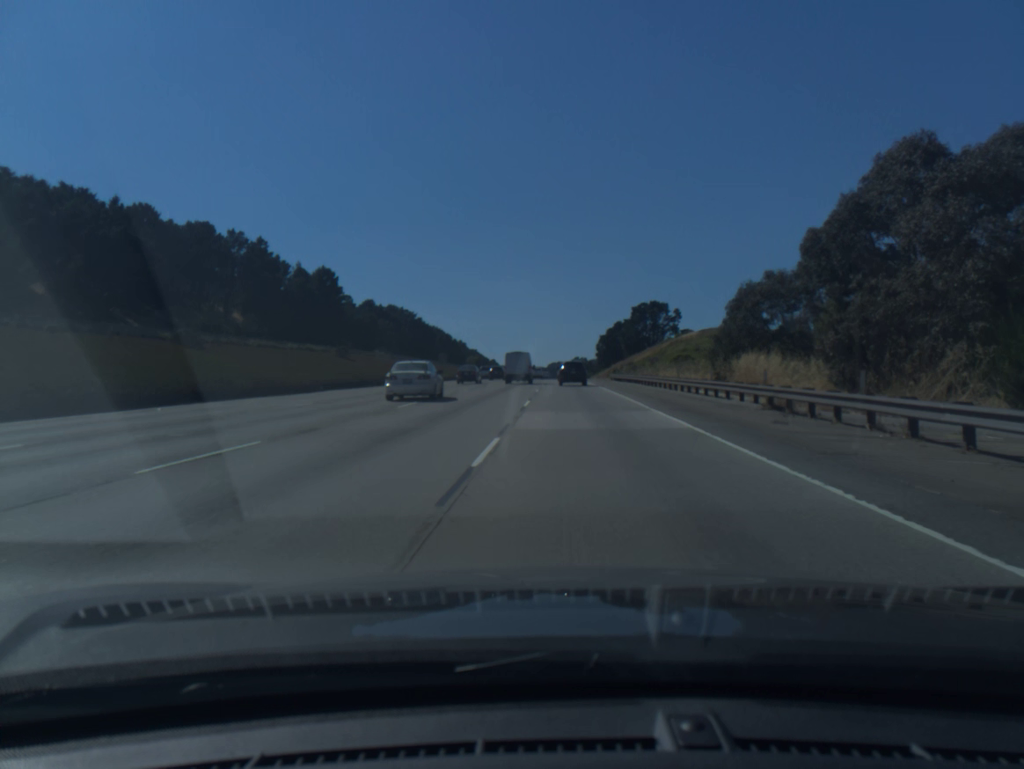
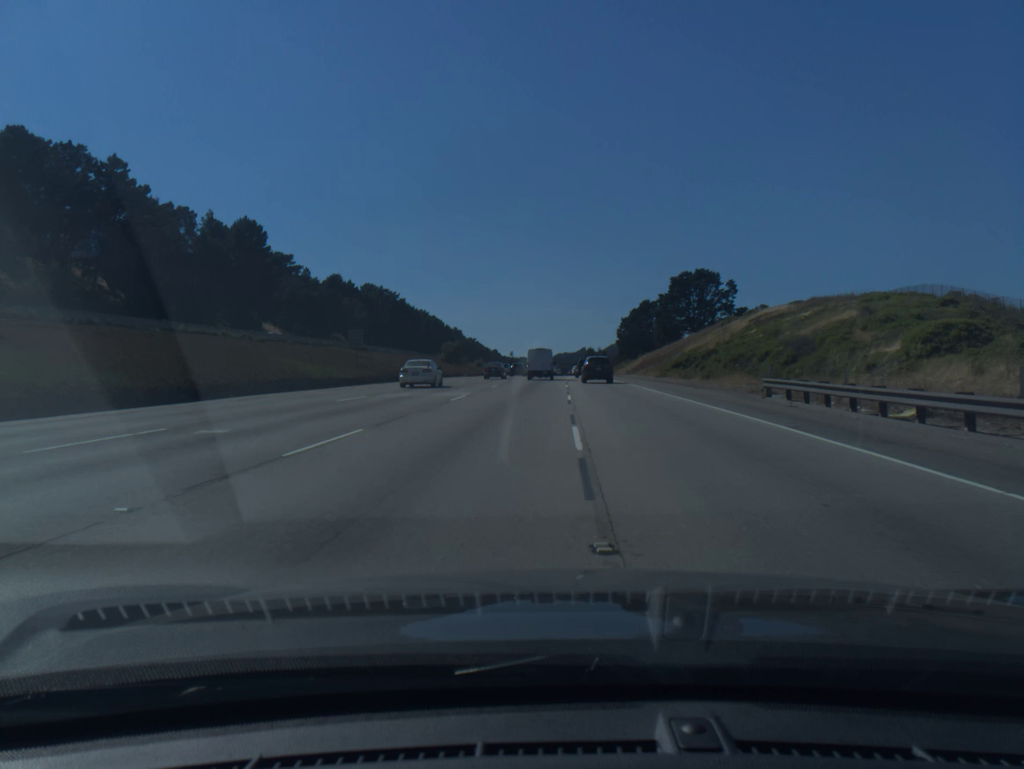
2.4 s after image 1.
(-0.2, +56.9) m; 0°
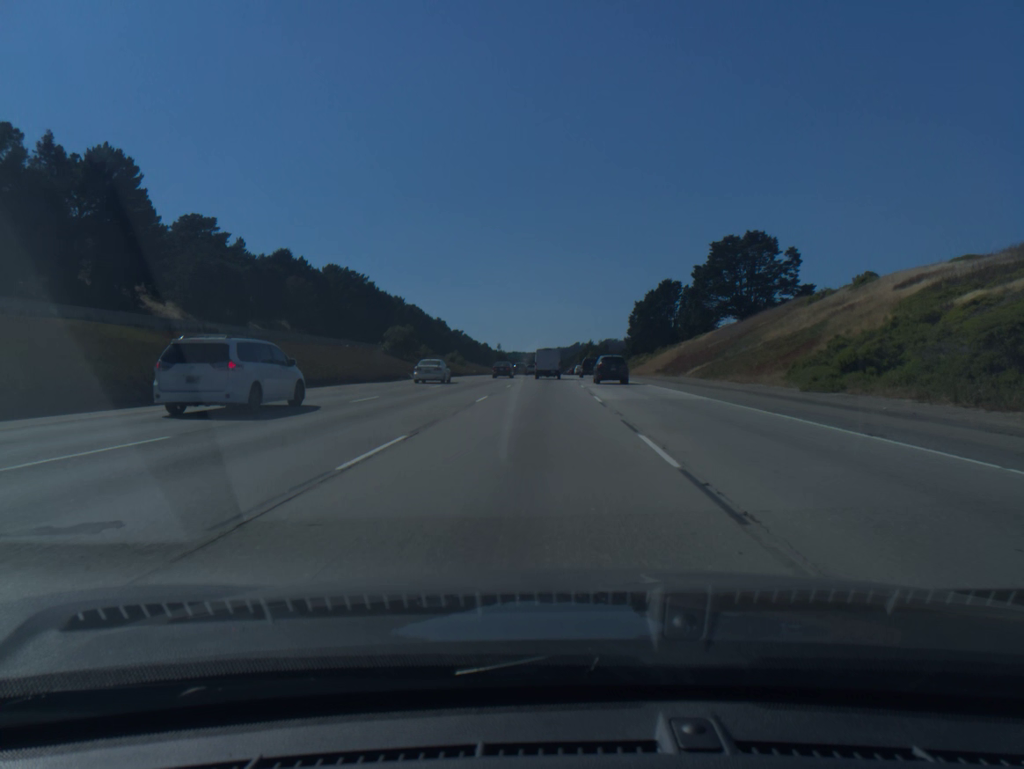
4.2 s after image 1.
(0.0, +45.4) m; 0°
